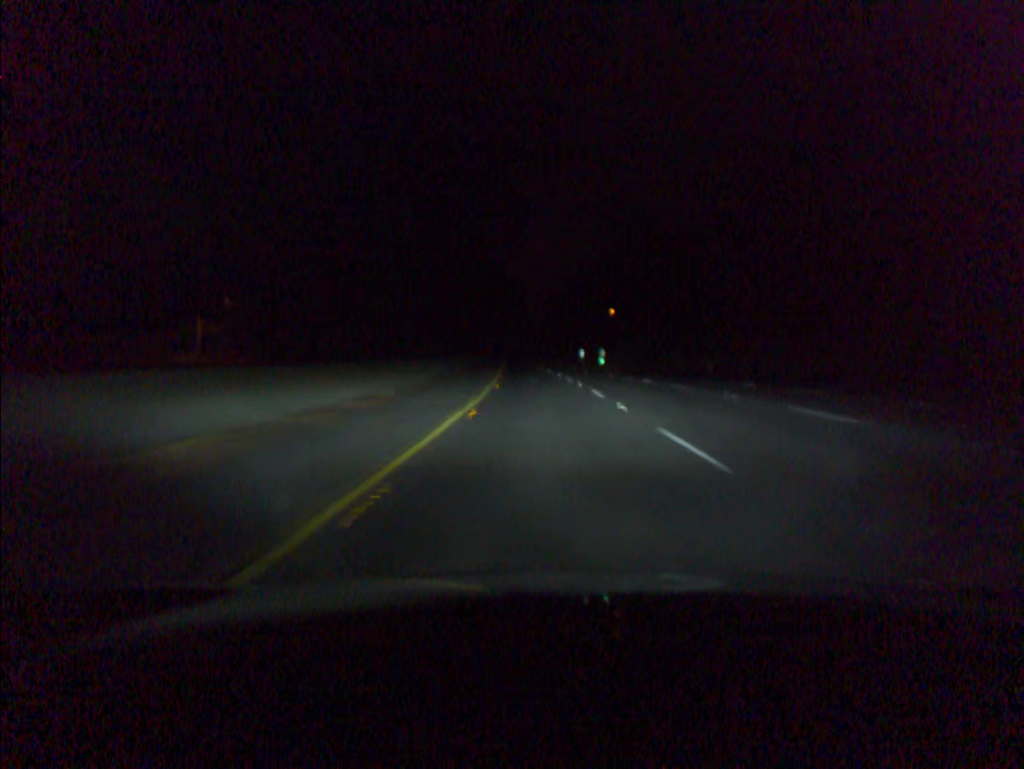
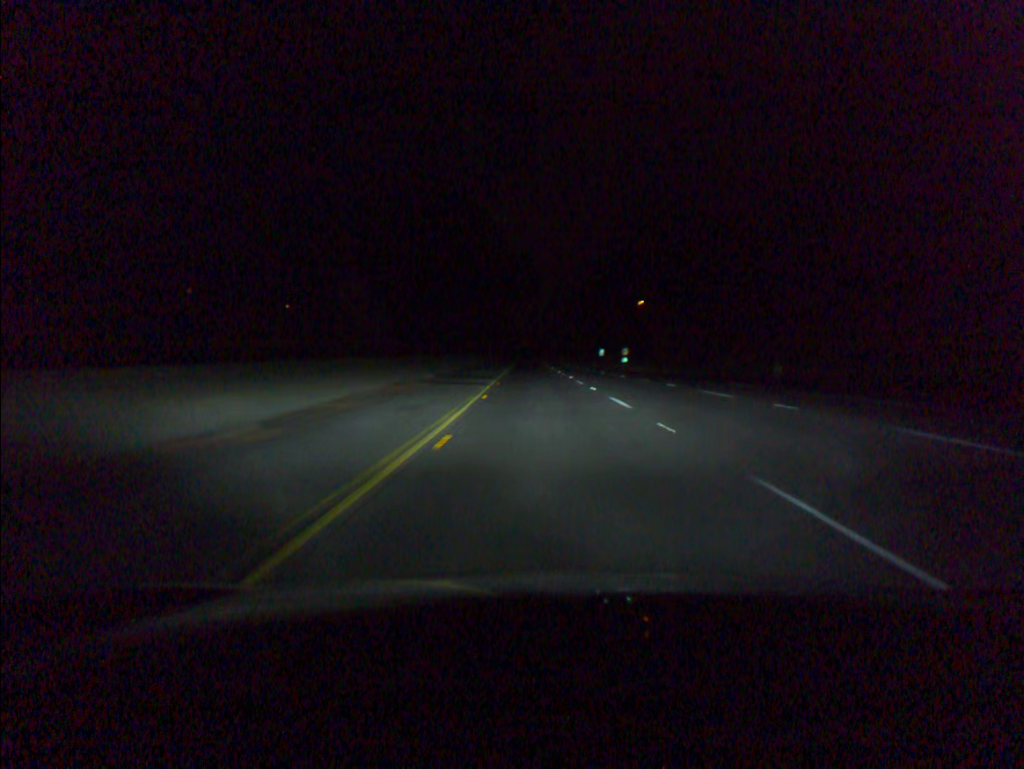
(-0.2, +19.6) m; -1°
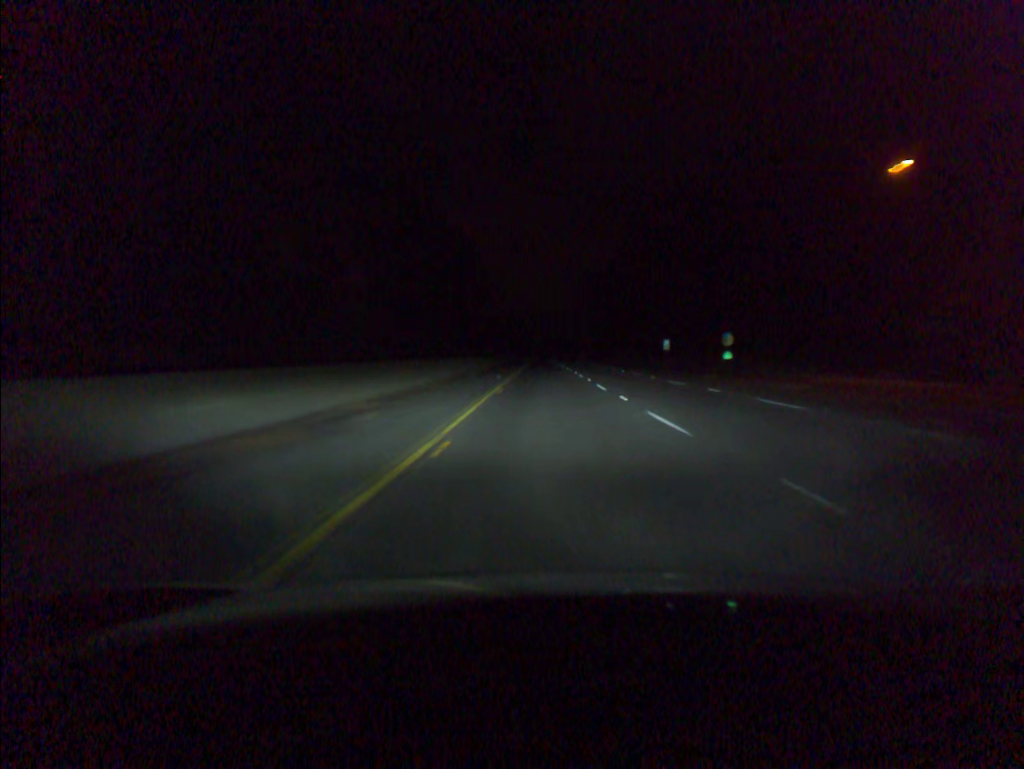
(-1.3, +78.6) m; -1°
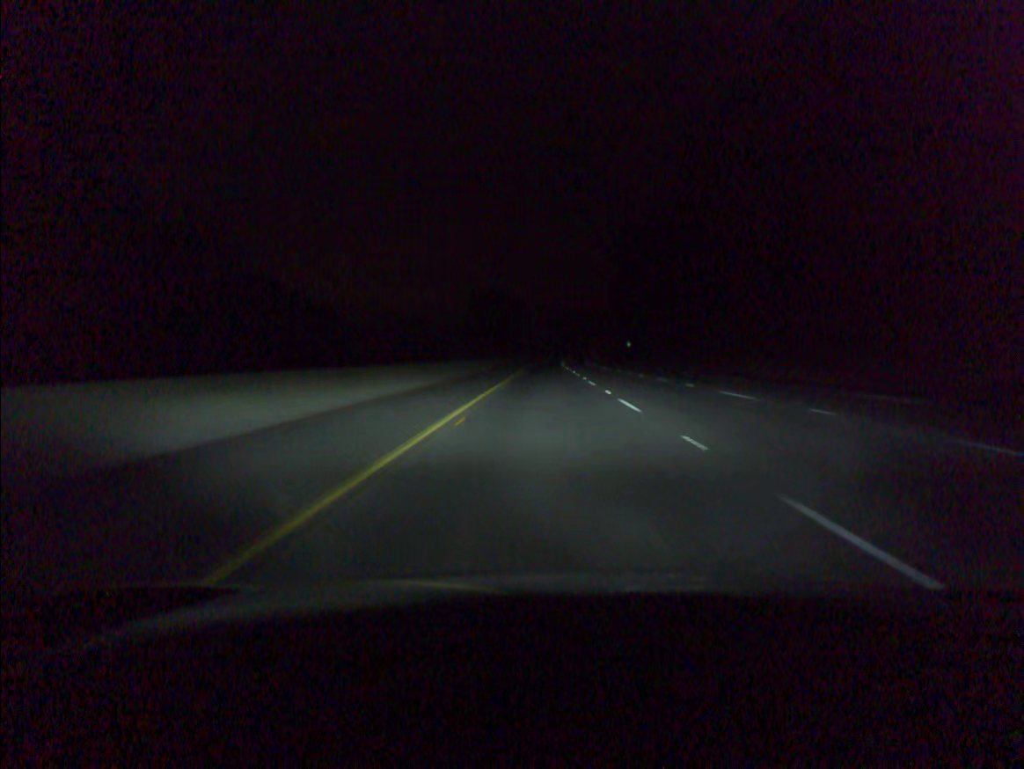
(0.0, +98.3) m; 0°
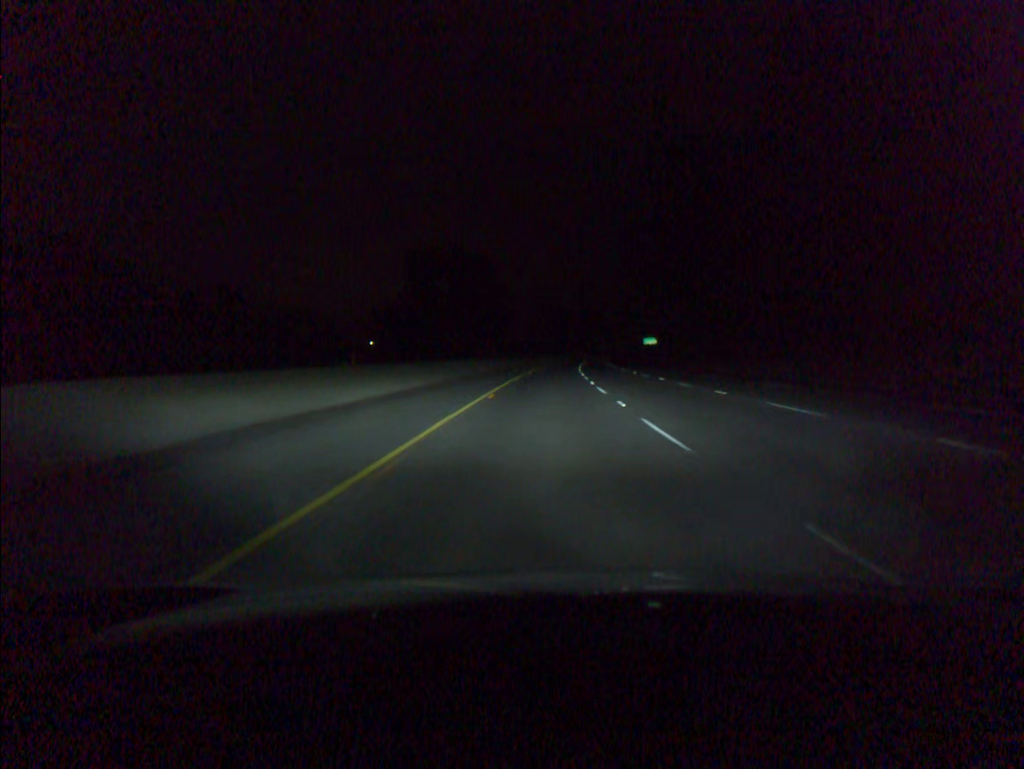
(+0.4, +78.6) m; +1°
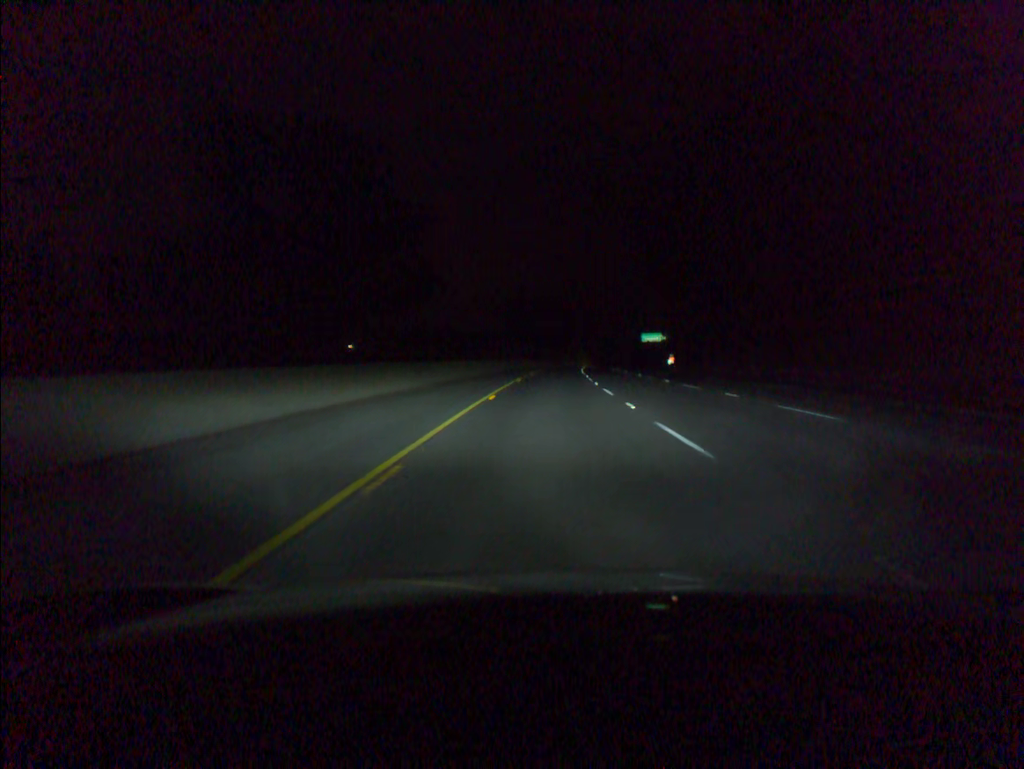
(+0.9, +58.9) m; +2°
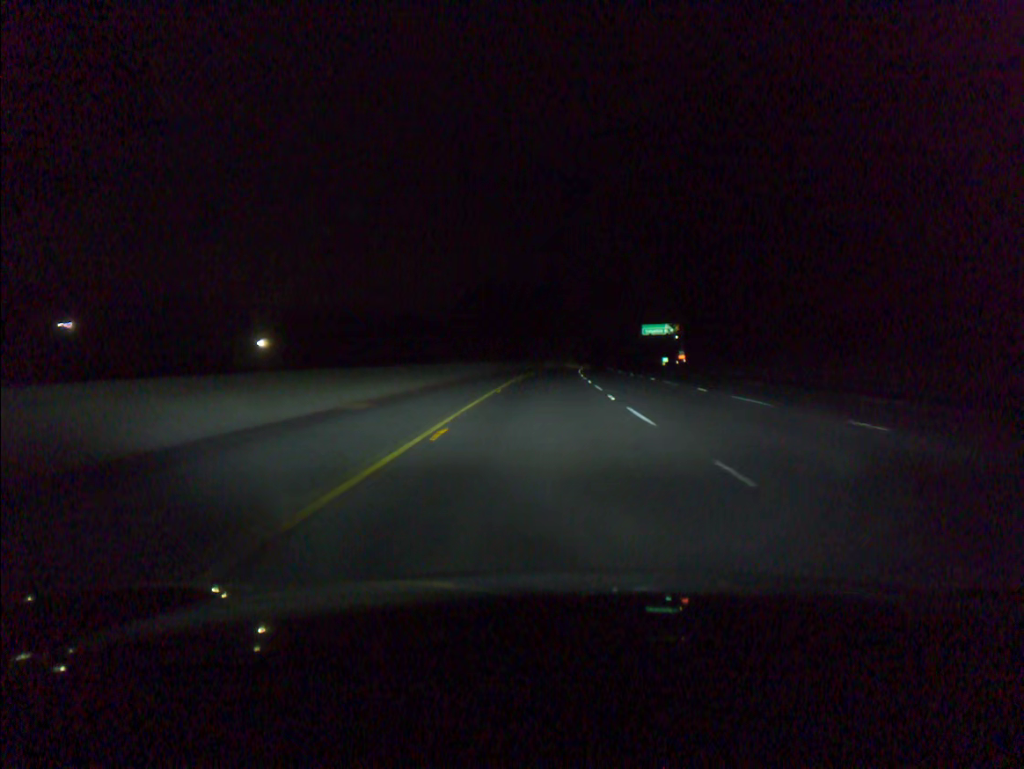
(+0.6, +39.3) m; +2°
